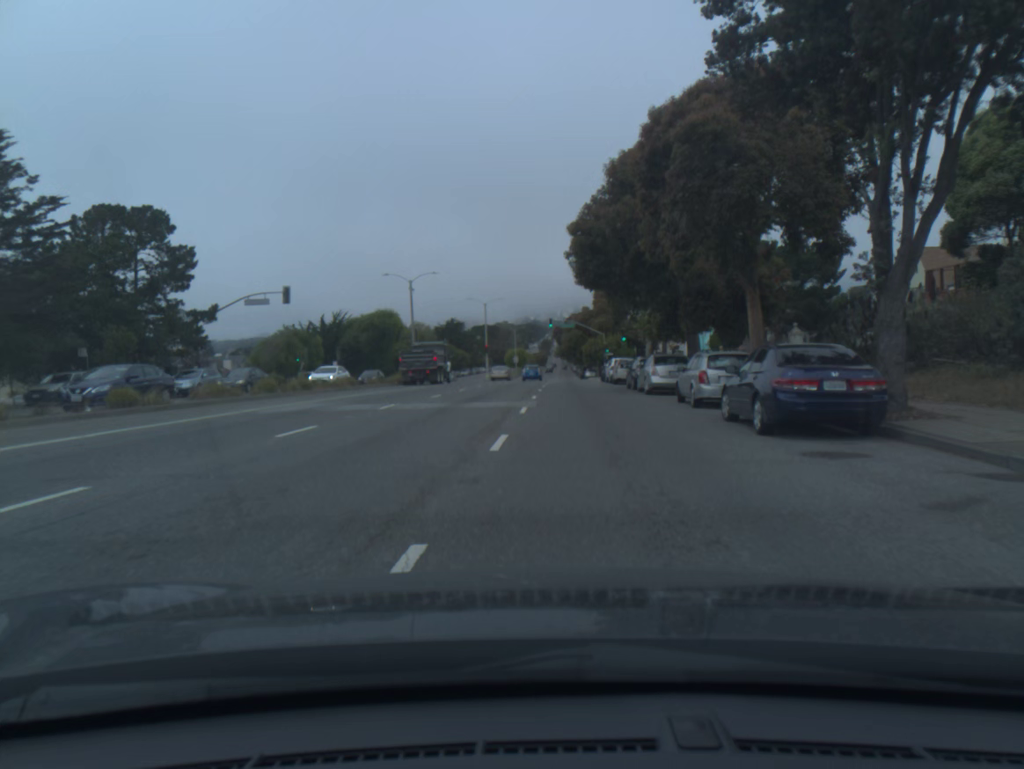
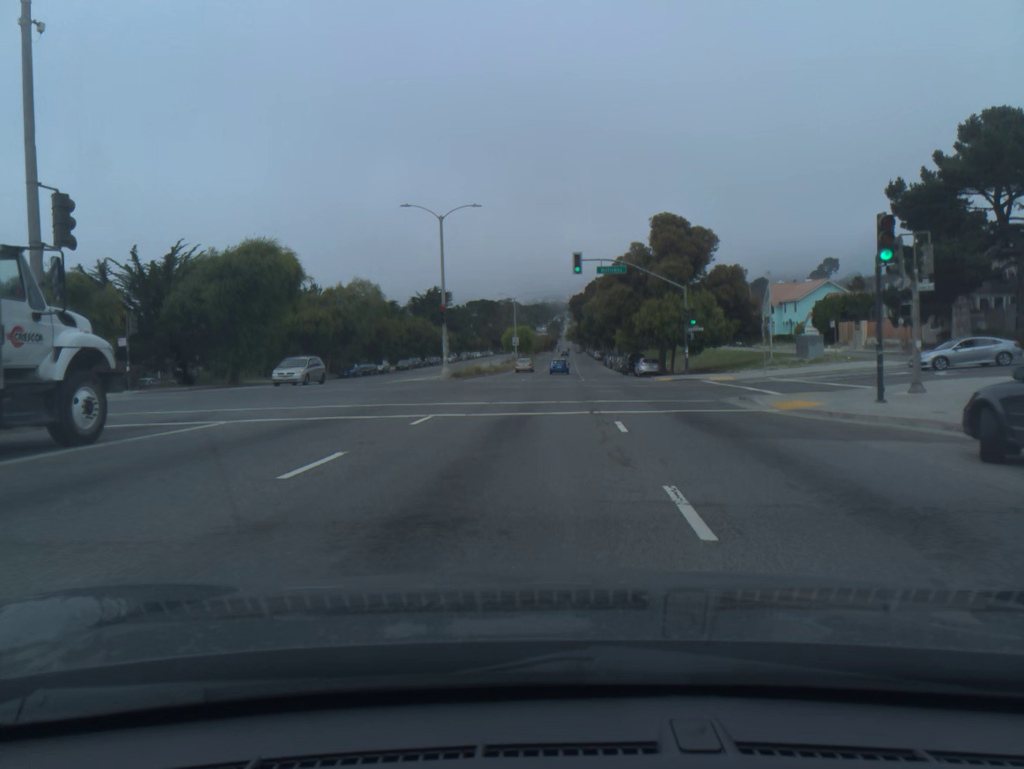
(-0.6, +48.9) m; 0°
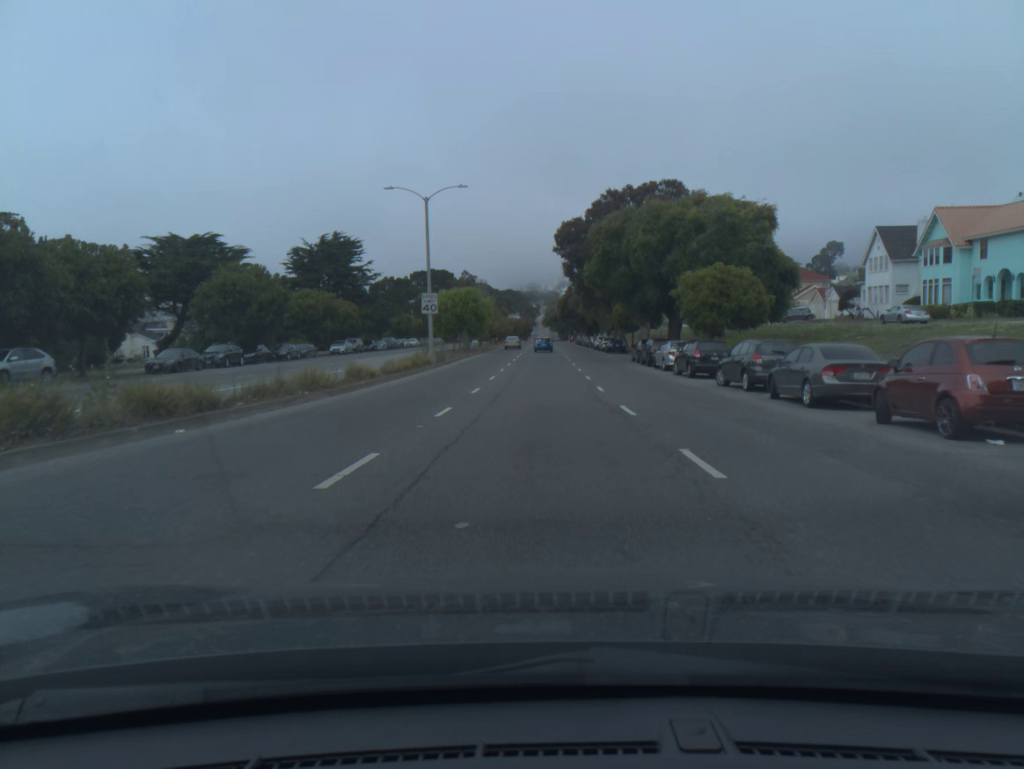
(+1.3, +62.2) m; +2°
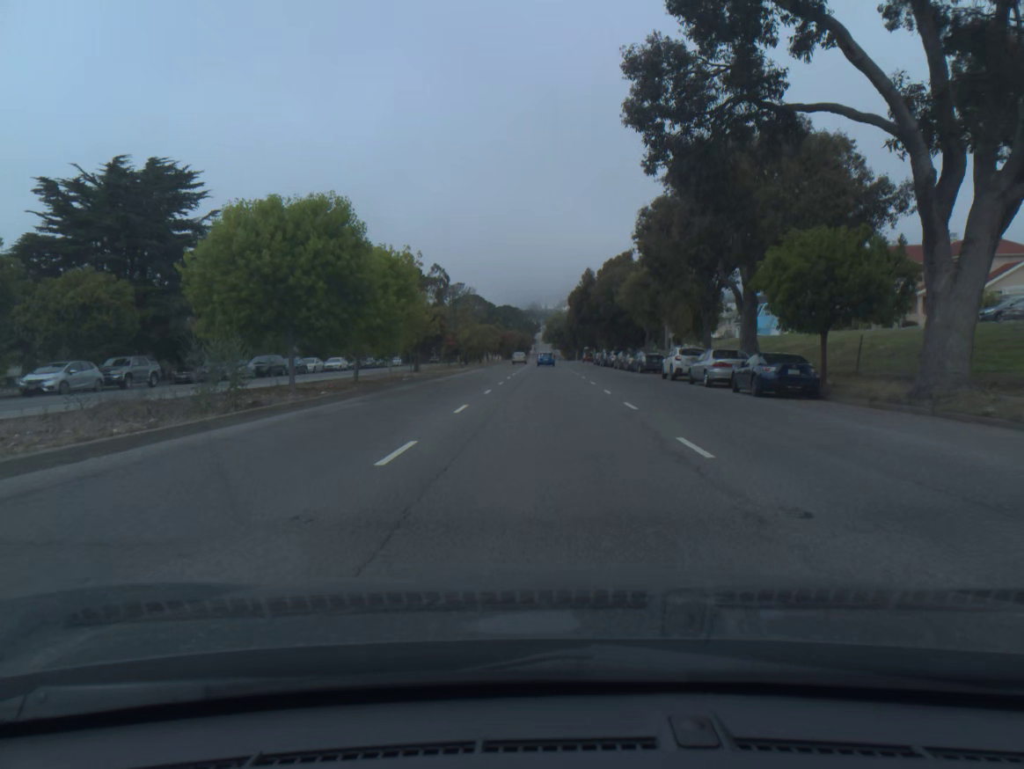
(-0.1, +49.8) m; 0°
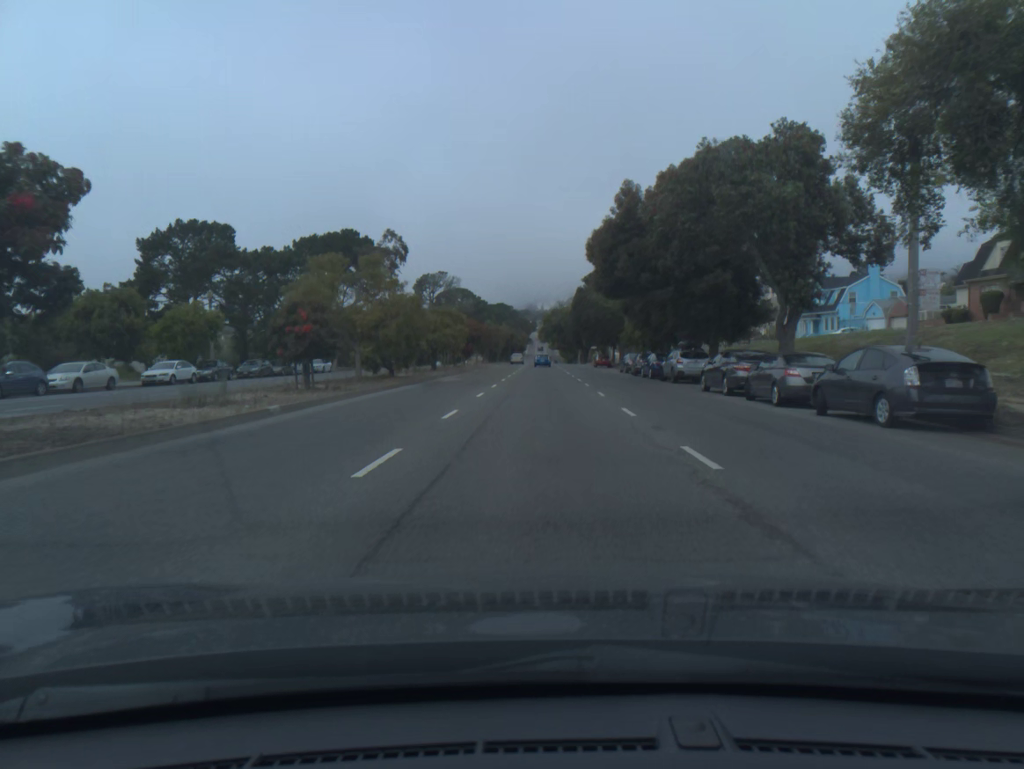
(+0.1, +36.9) m; 0°
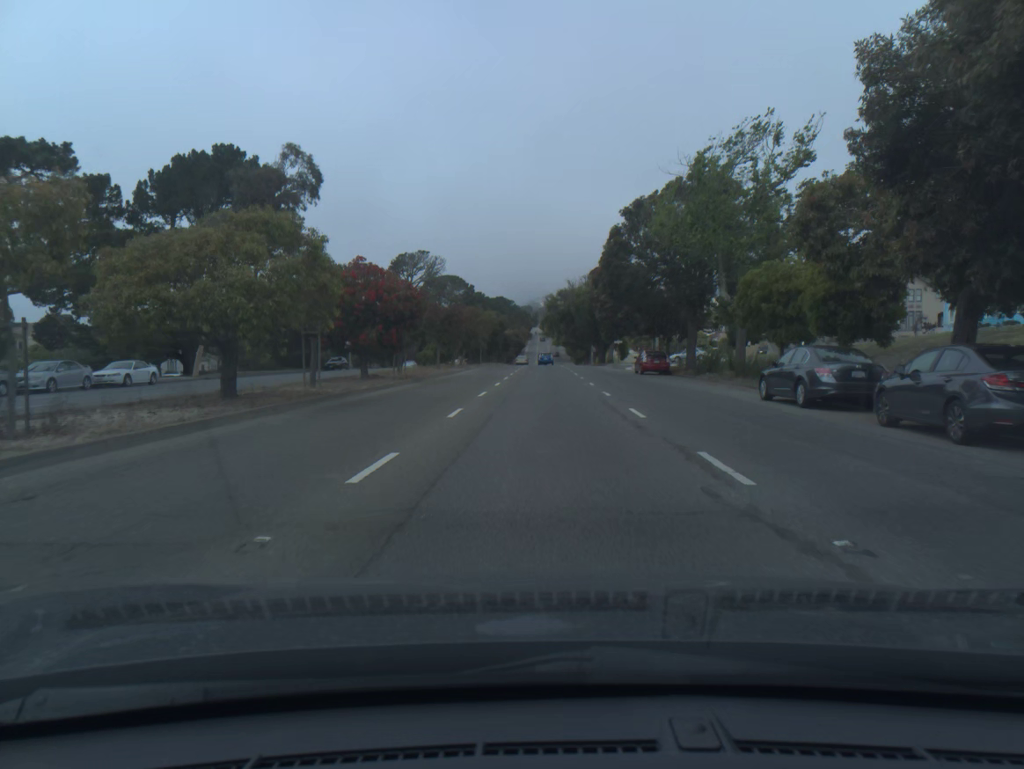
(-0.1, +36.8) m; 0°
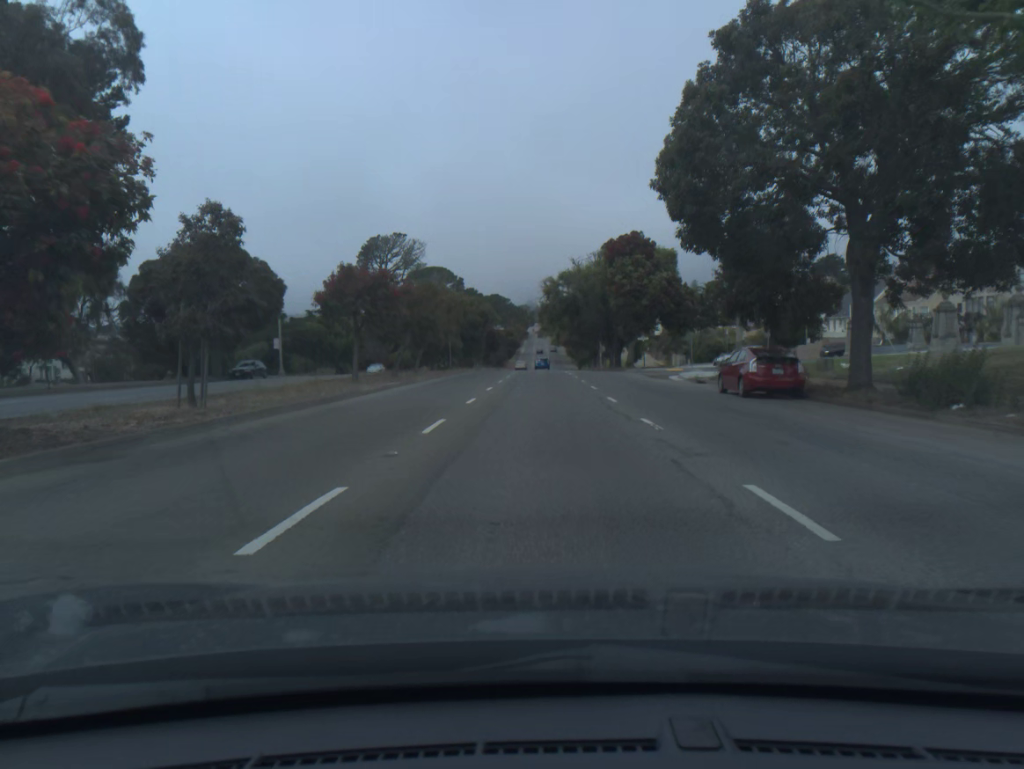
(+0.1, +24.5) m; 0°
